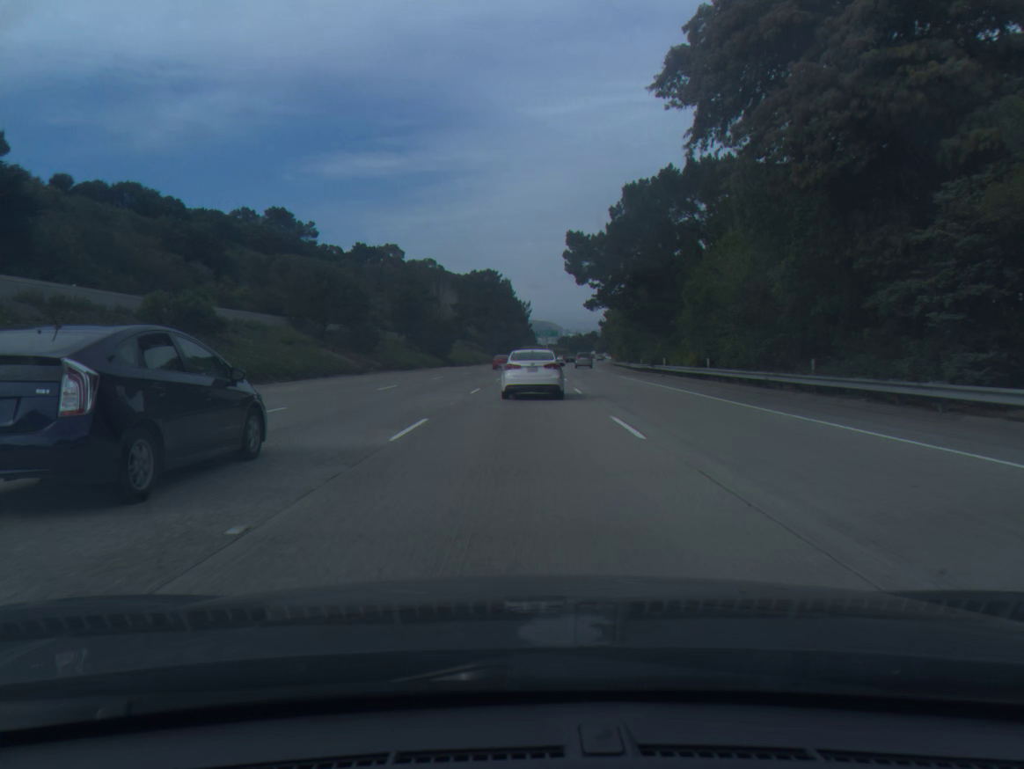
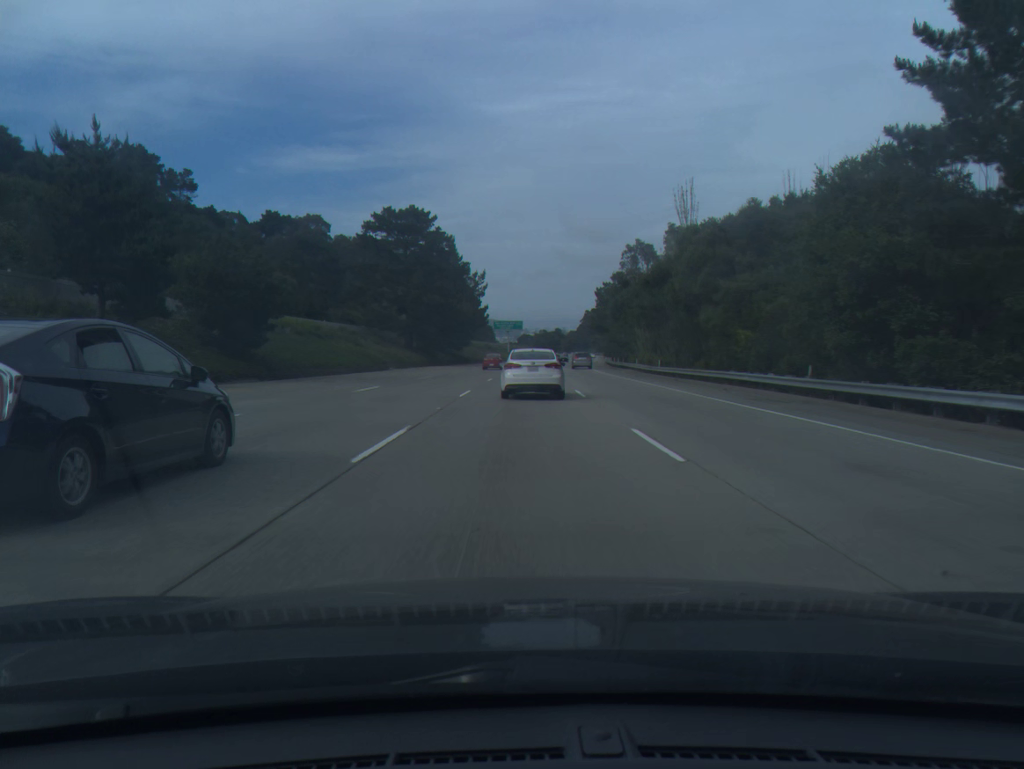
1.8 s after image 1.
(+1.5, +61.2) m; +3°
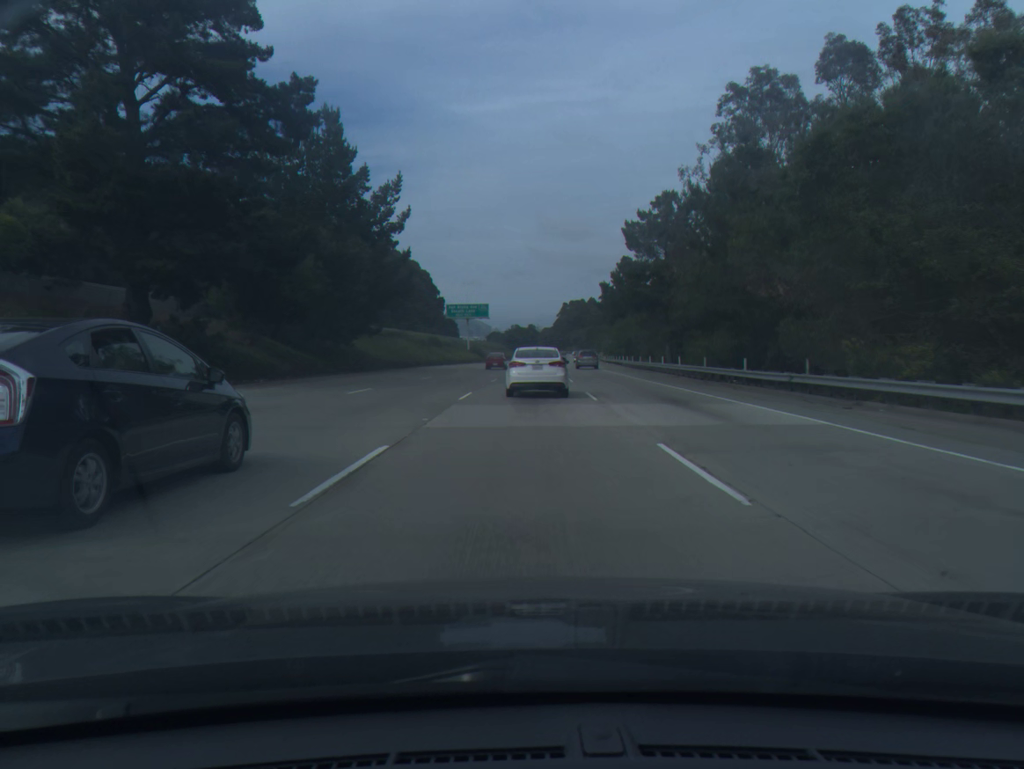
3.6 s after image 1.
(+1.1, +60.3) m; +2°
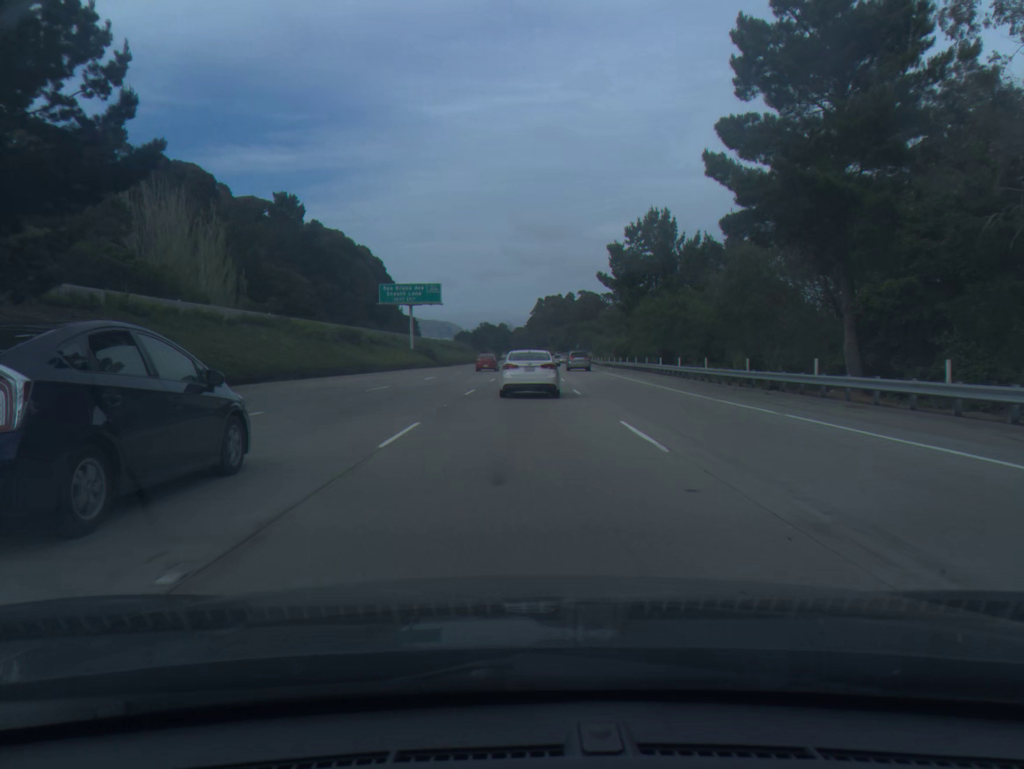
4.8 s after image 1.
(+0.7, +40.0) m; +2°
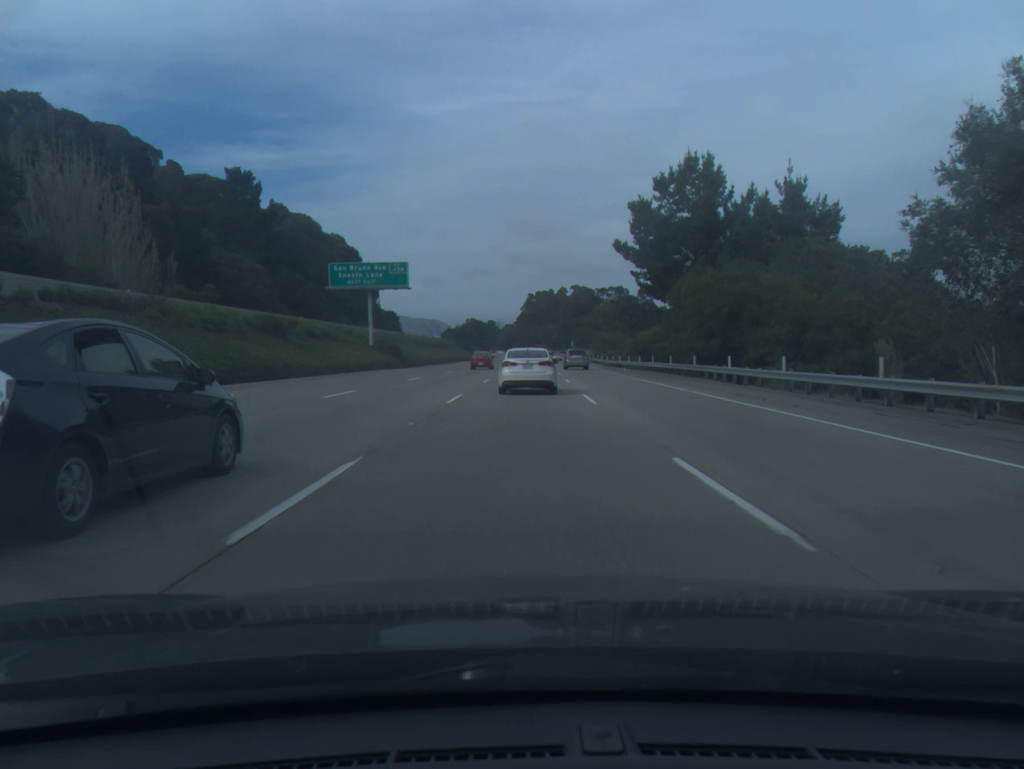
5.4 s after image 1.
(+0.1, +20.0) m; +1°
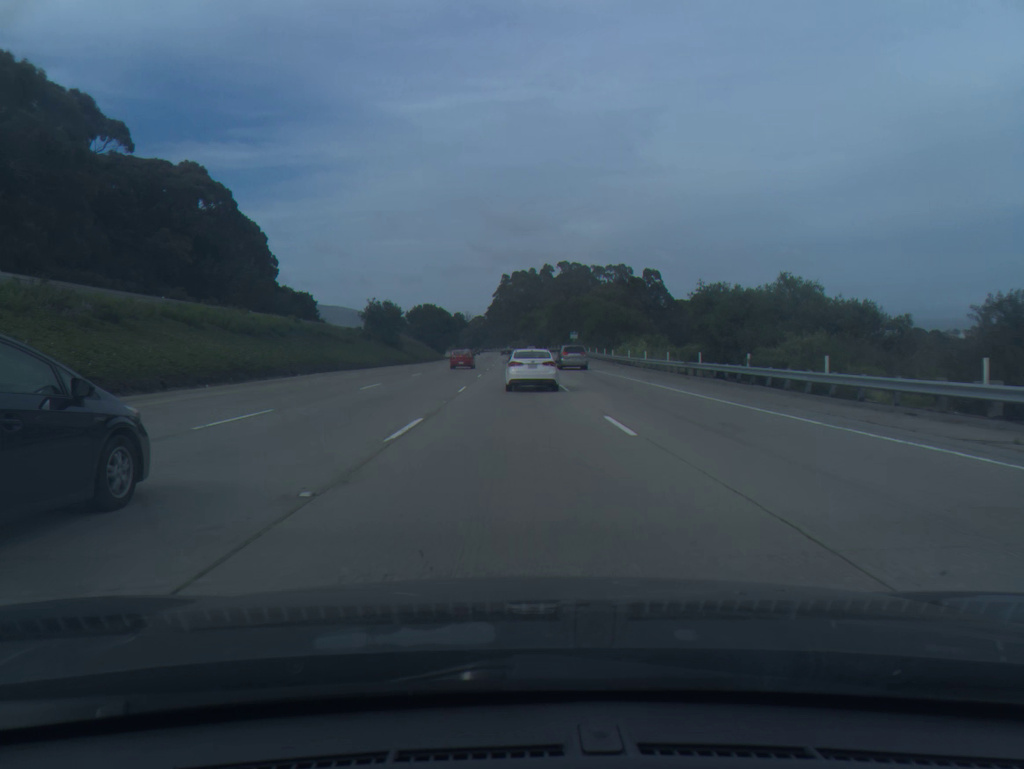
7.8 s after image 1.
(+1.5, +80.7) m; +2°
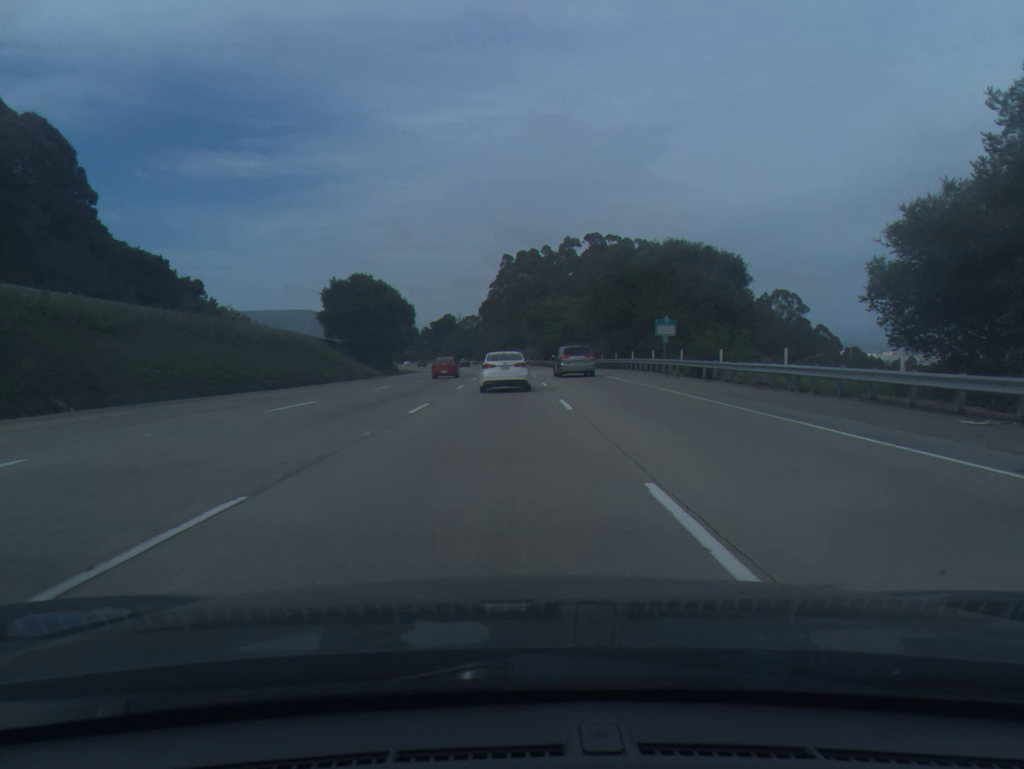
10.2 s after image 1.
(0.0, +81.8) m; 0°
